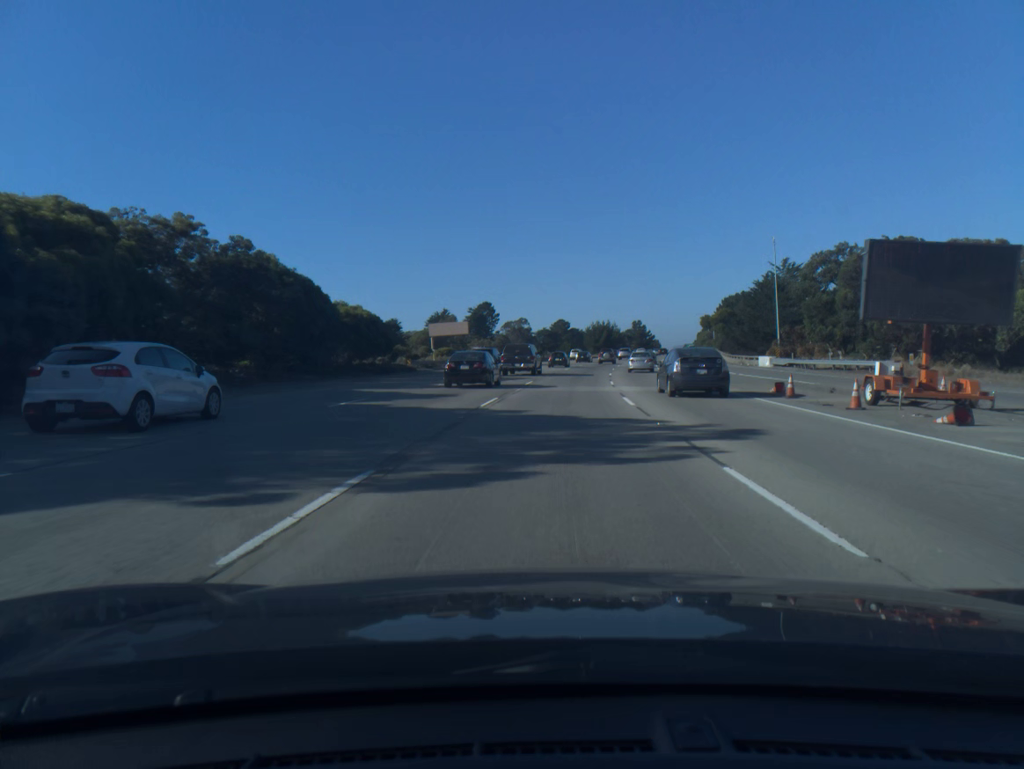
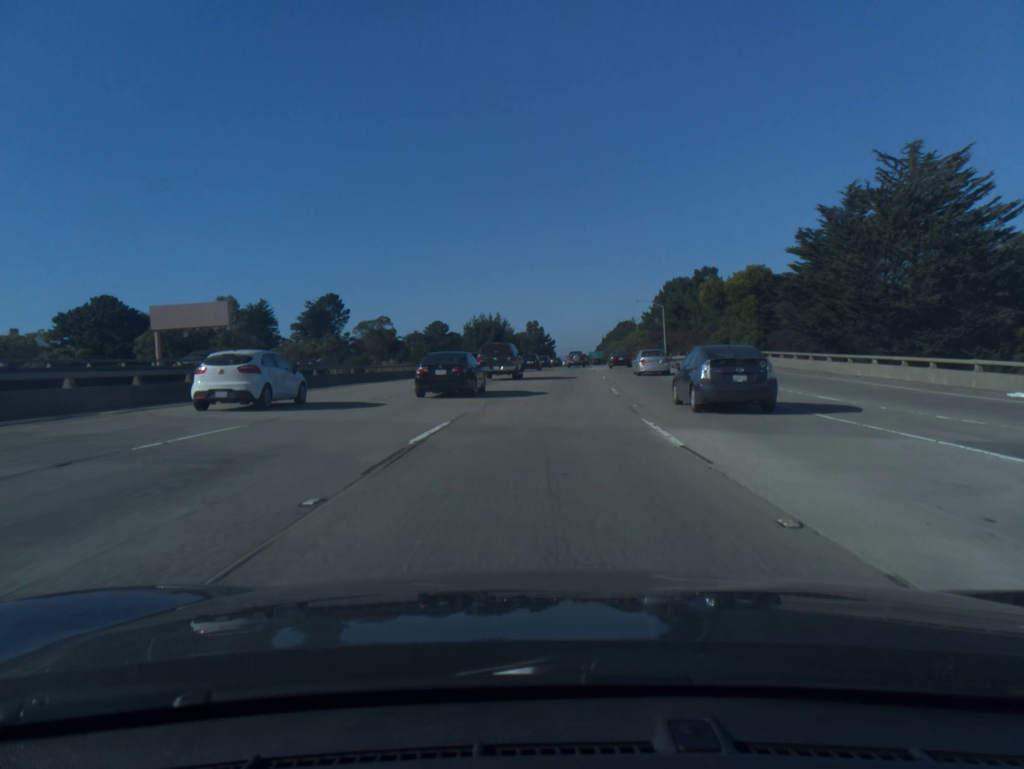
(+6.0, +80.3) m; +8°
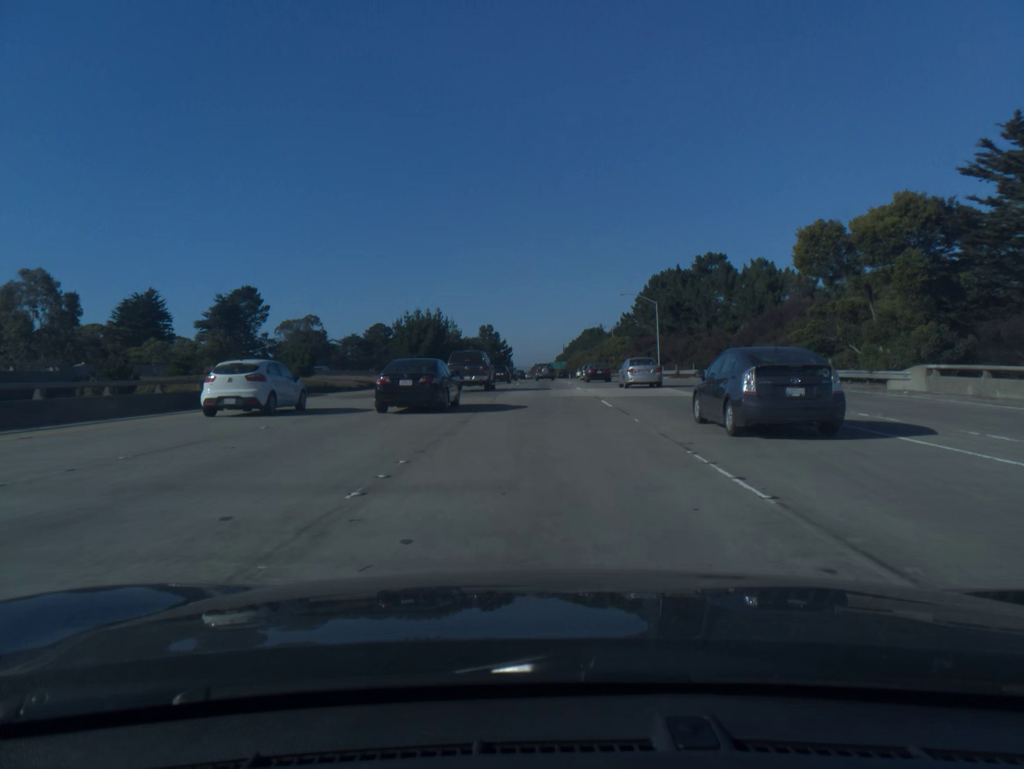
(+0.8, +32.8) m; +3°
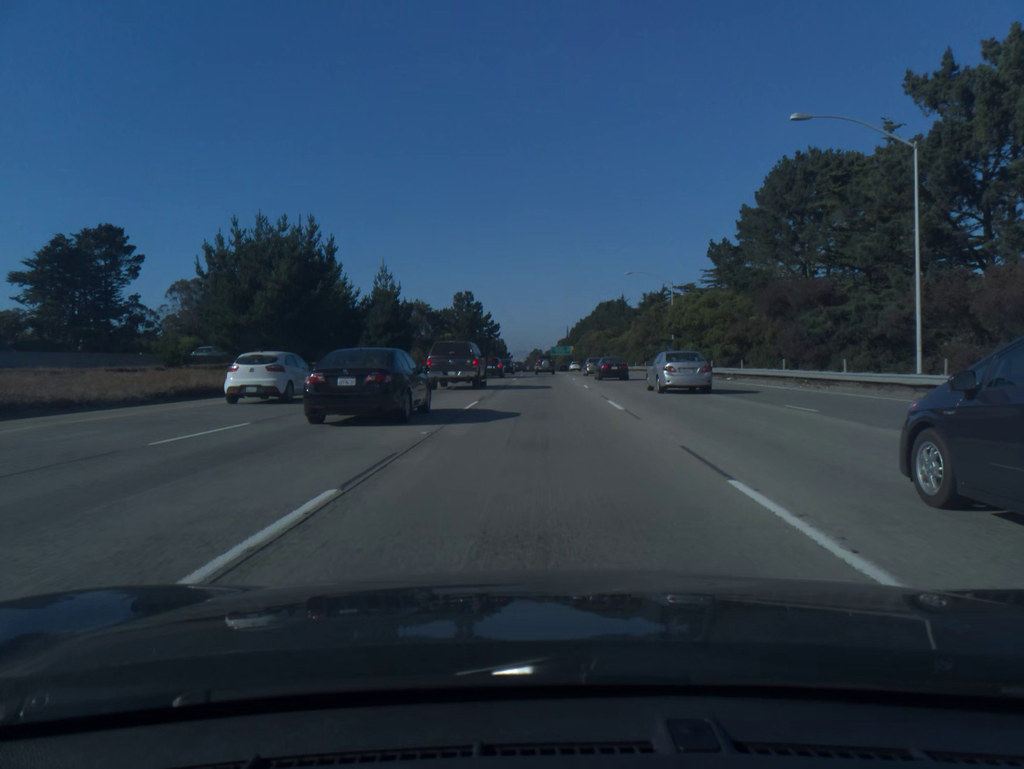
(+0.5, +65.5) m; 0°
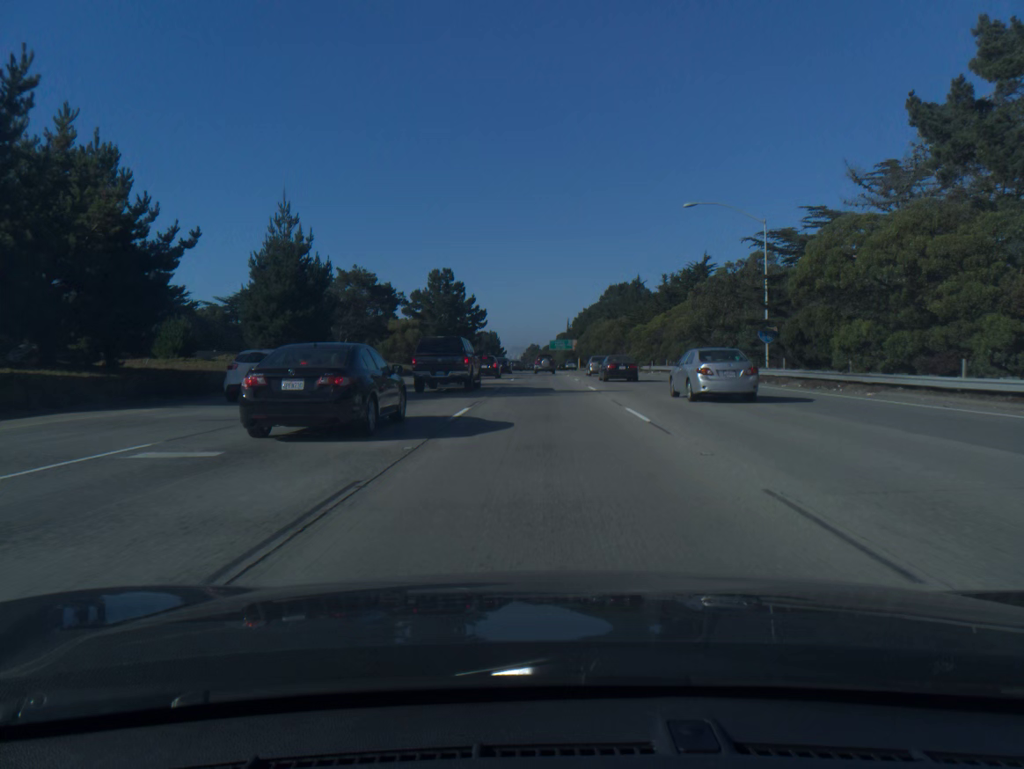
(0.0, +32.6) m; 0°
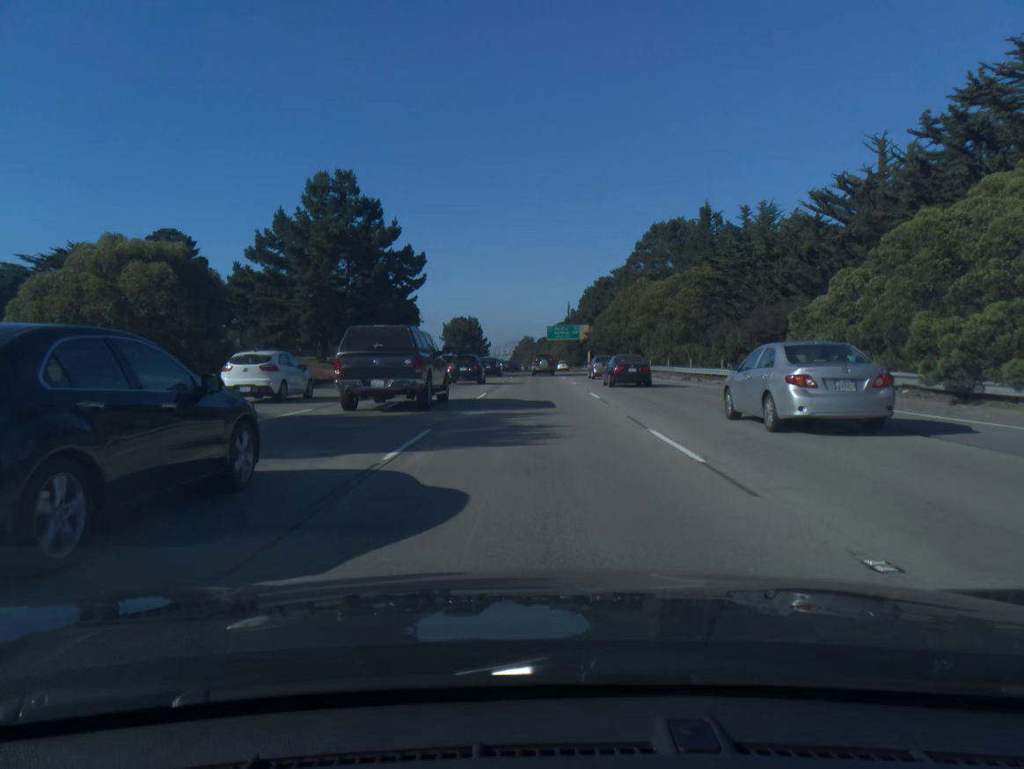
(+0.3, +64.1) m; 0°
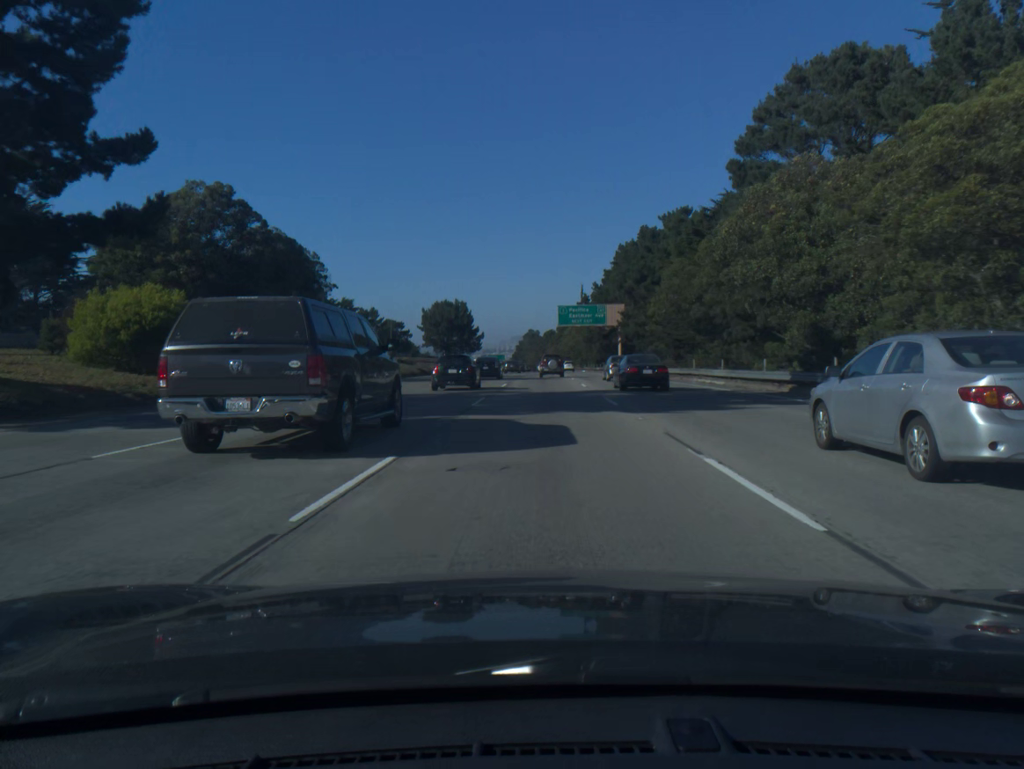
(-0.2, +47.3) m; 0°
